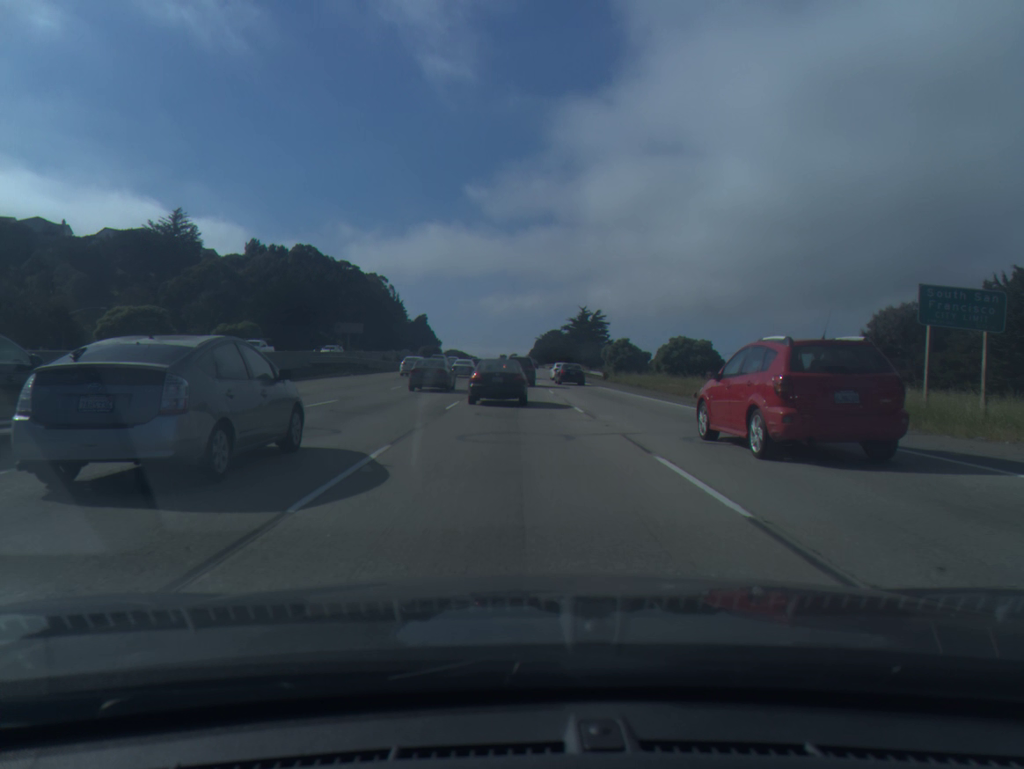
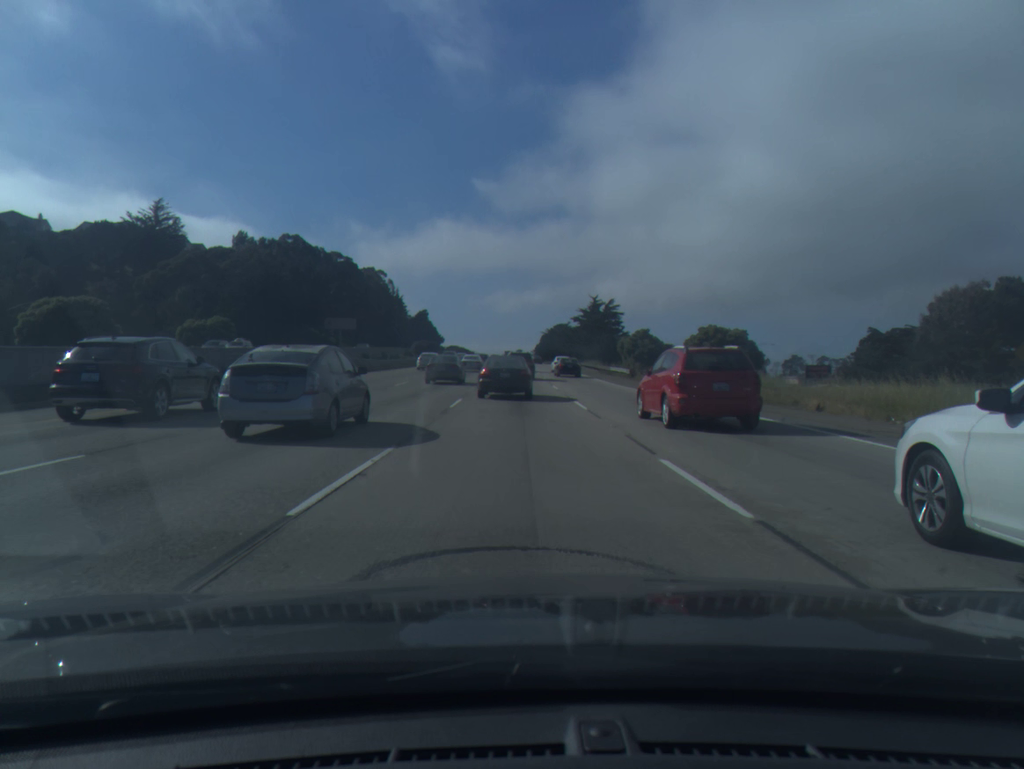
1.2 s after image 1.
(0.0, +14.6) m; 0°
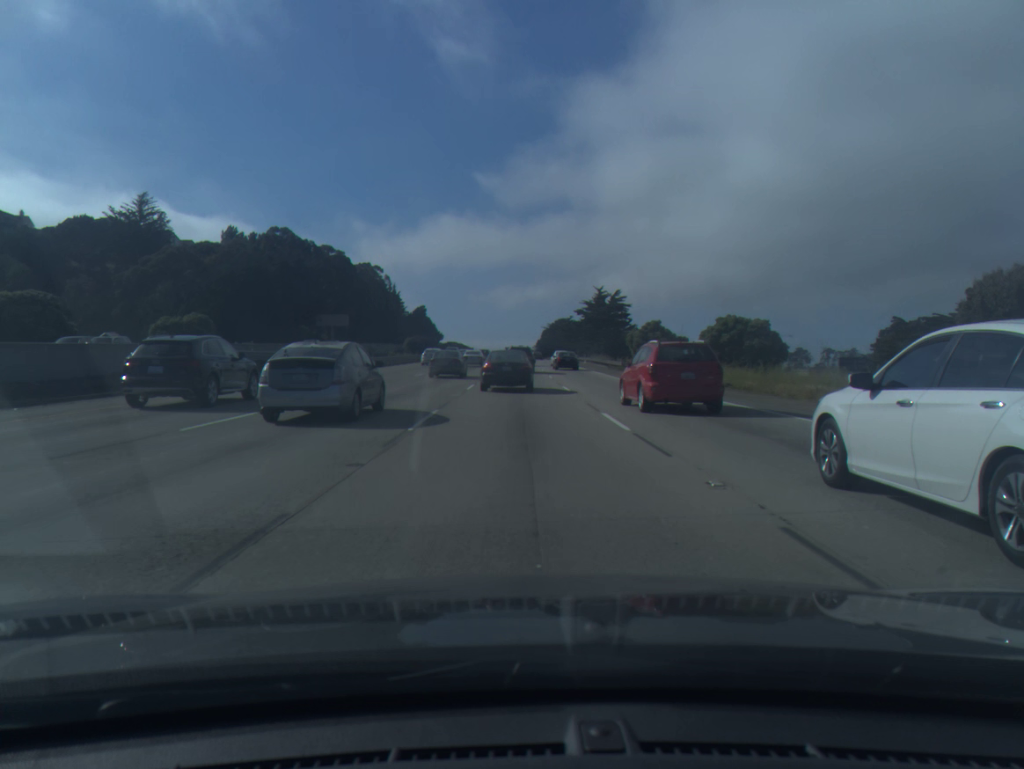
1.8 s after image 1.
(0.0, +7.9) m; 0°
